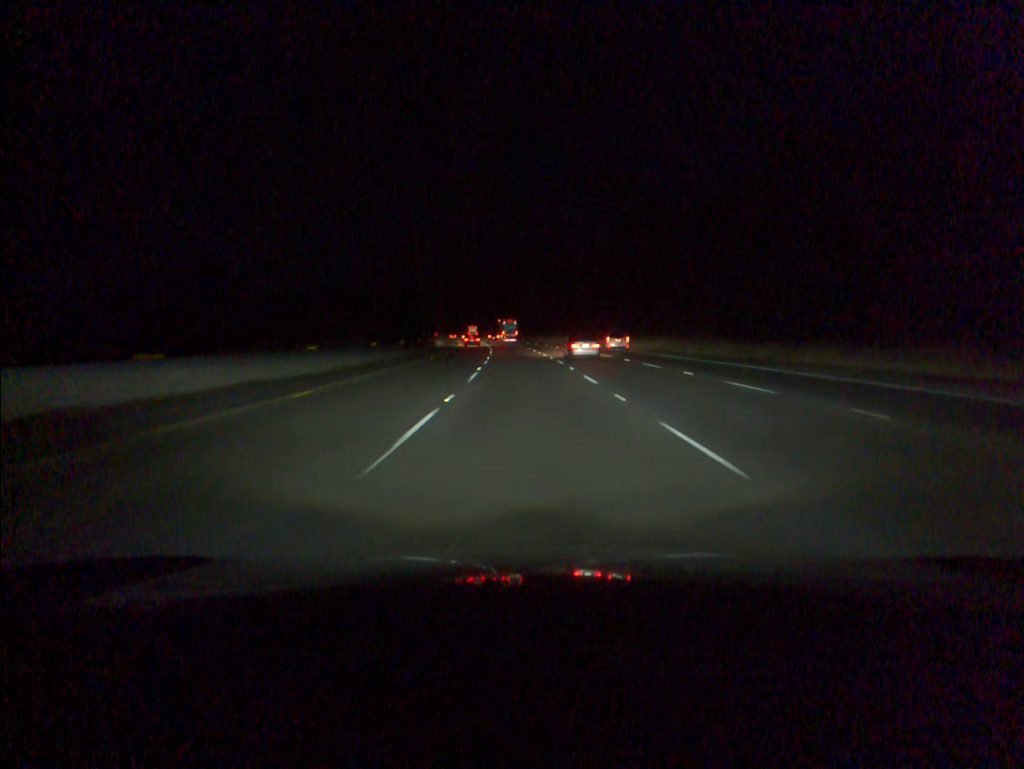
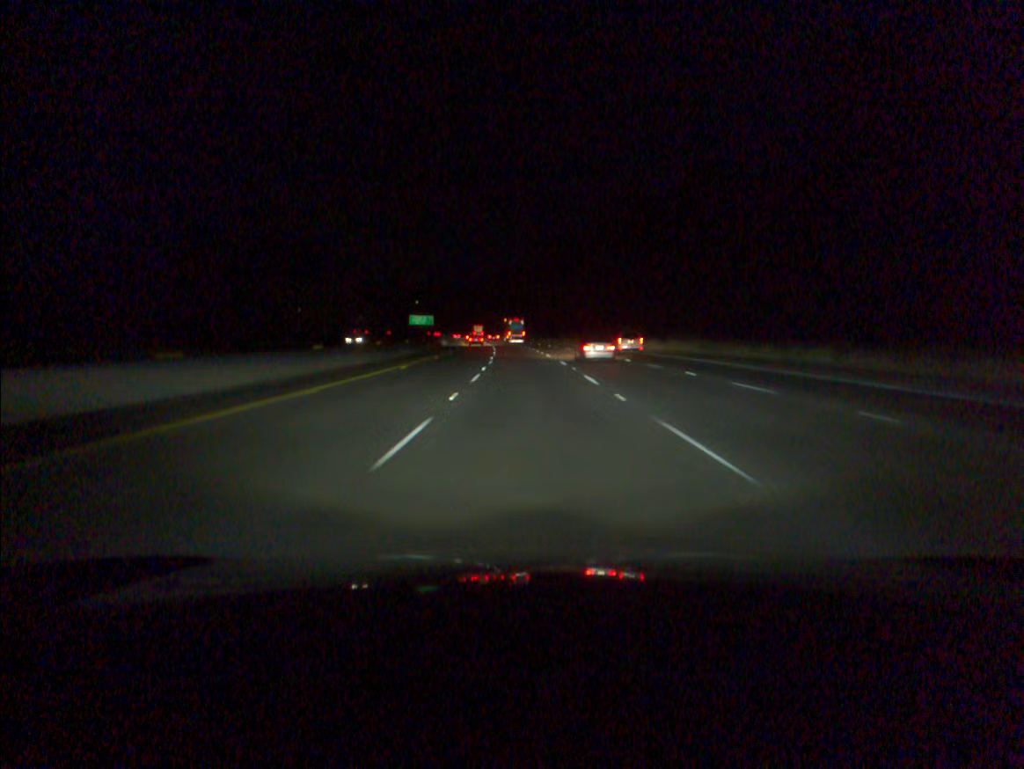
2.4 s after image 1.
(-2.0, +72.6) m; -3°
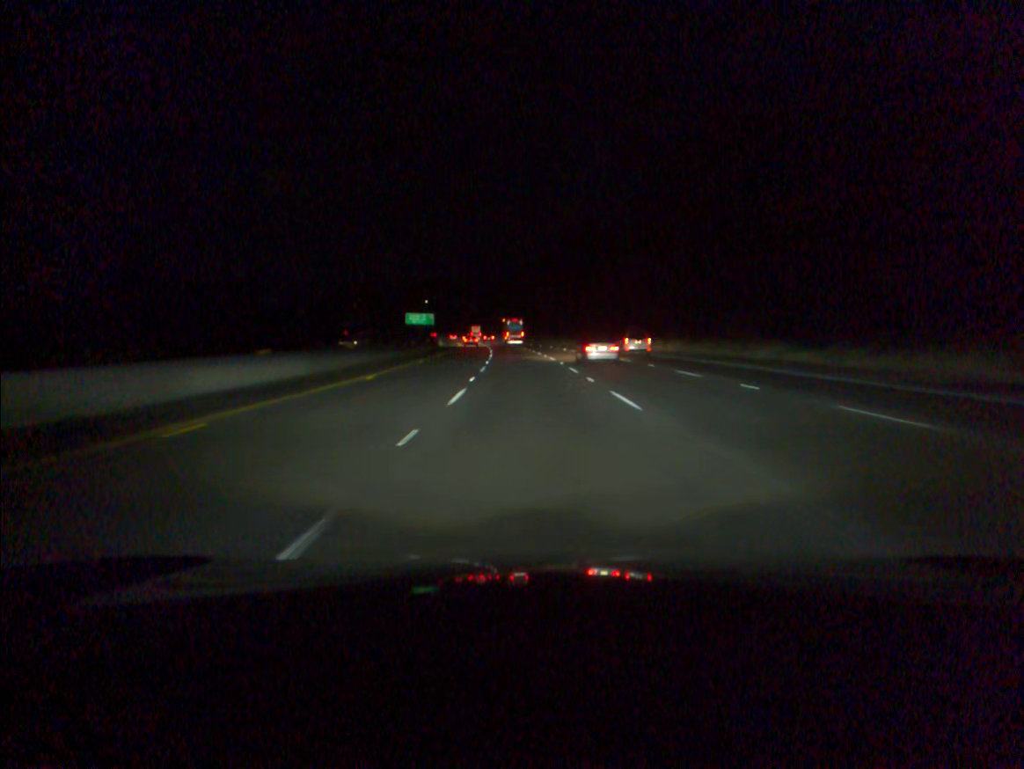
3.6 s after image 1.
(-0.4, +36.4) m; -1°
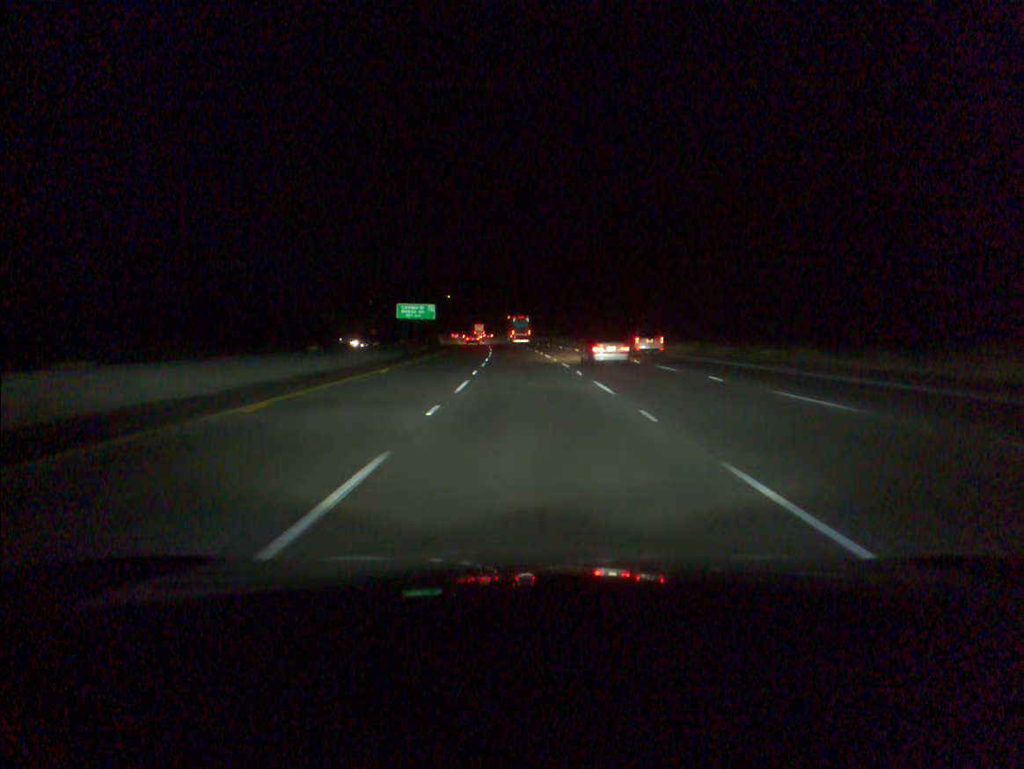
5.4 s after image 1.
(-1.1, +54.7) m; -2°
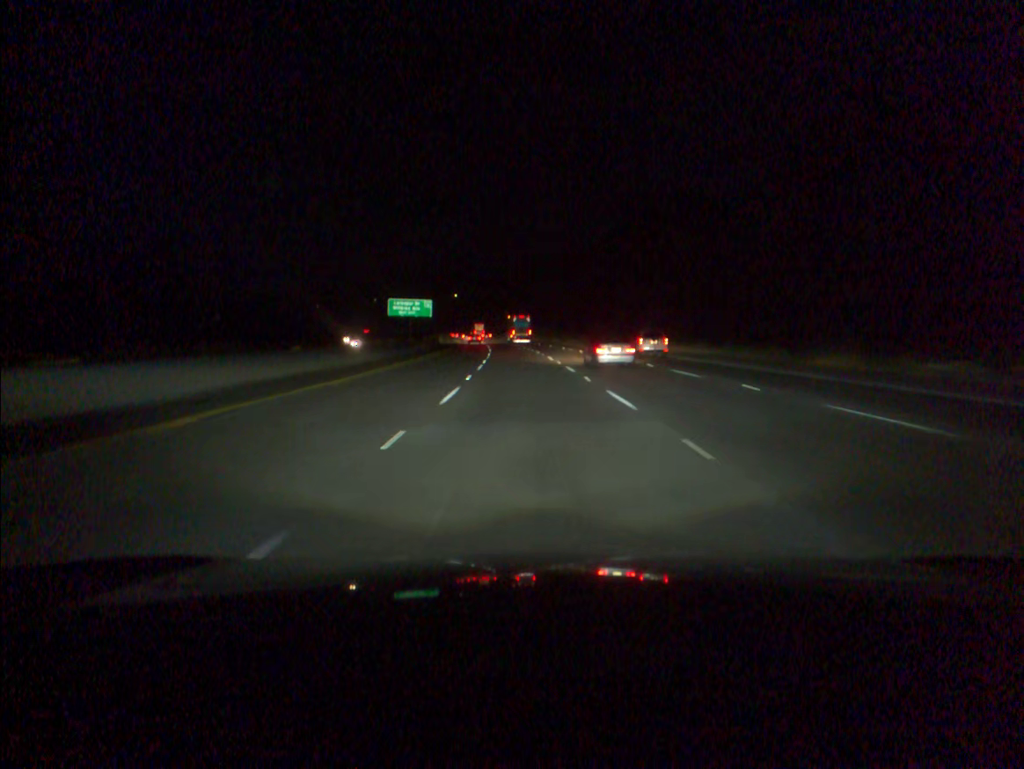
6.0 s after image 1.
(-0.1, +18.3) m; -1°
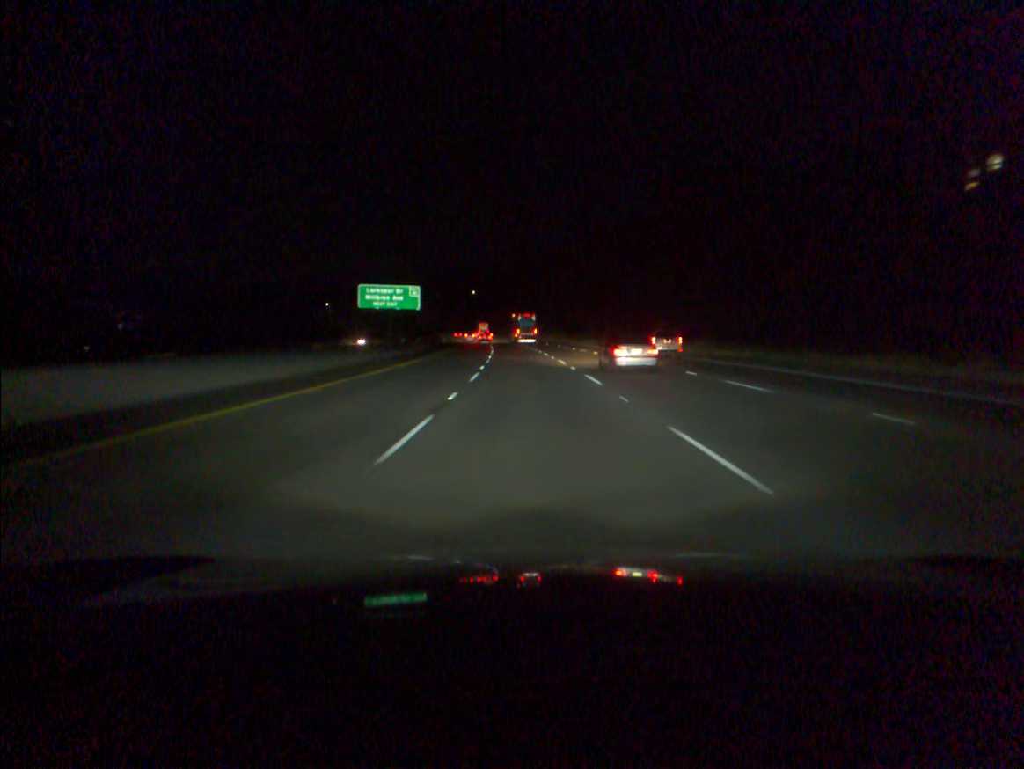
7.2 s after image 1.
(-0.6, +36.5) m; -2°
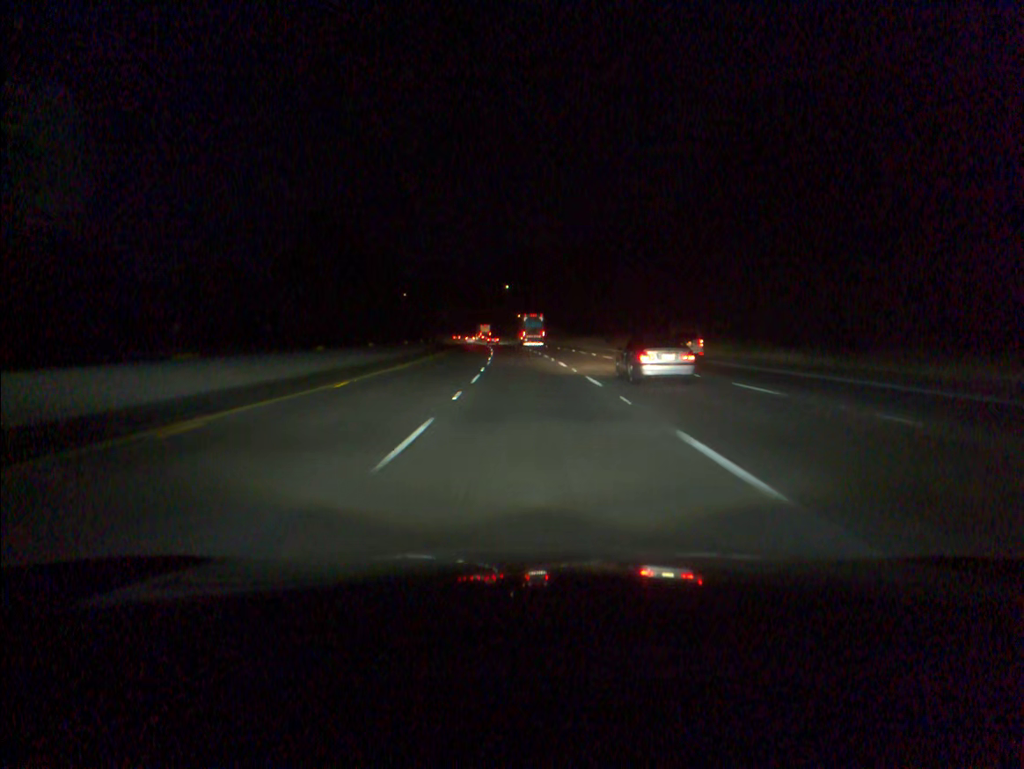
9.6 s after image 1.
(-1.9, +72.8) m; -3°
